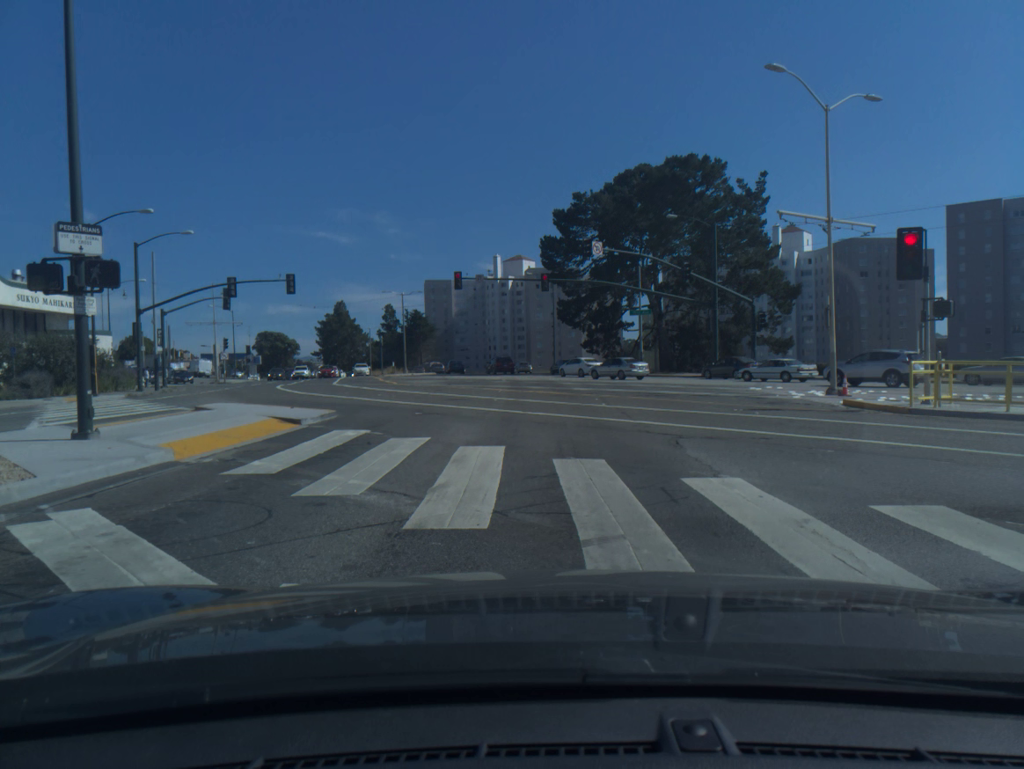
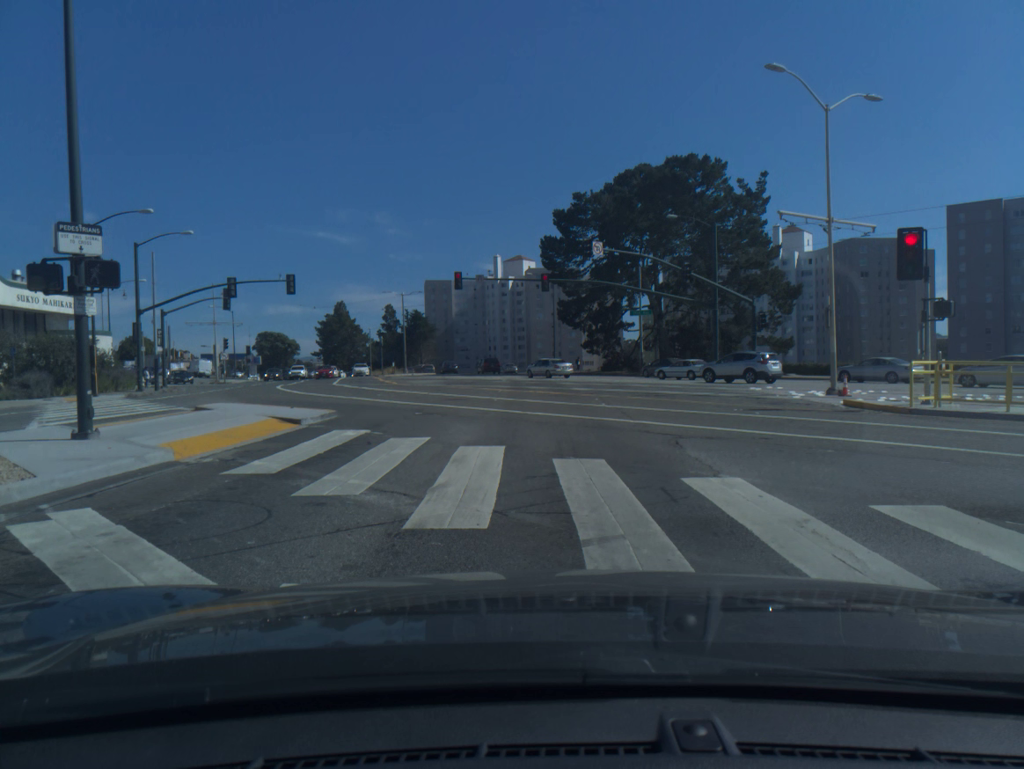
(0.0, 0.0) m; 0°
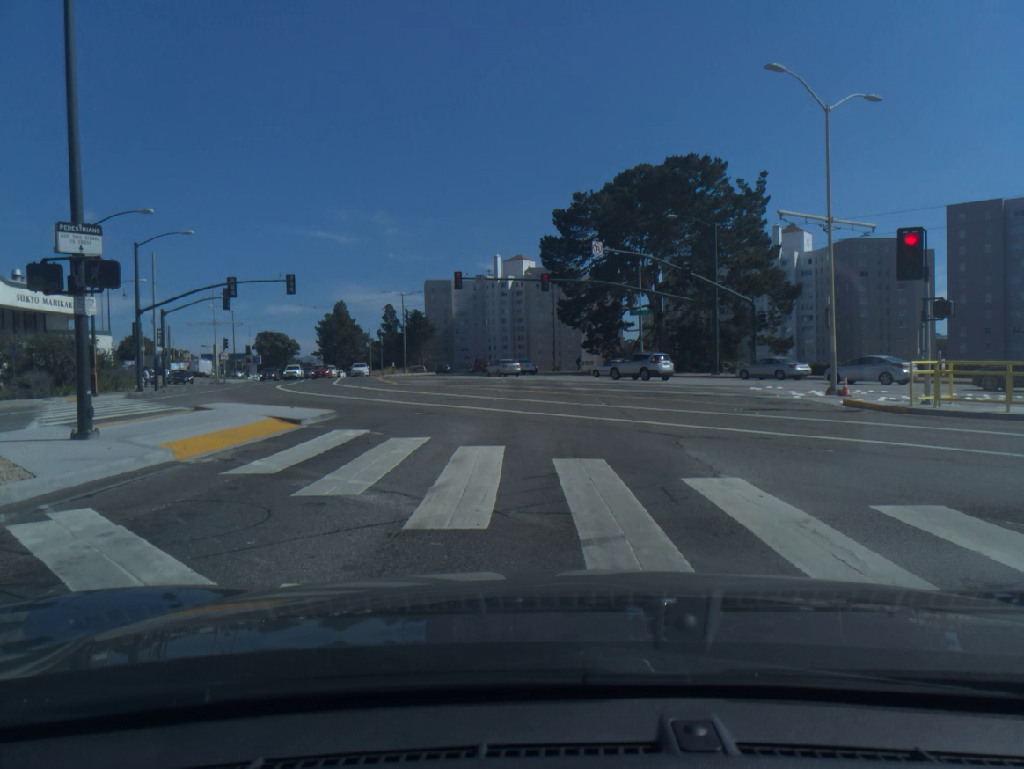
(0.0, 0.0) m; 0°
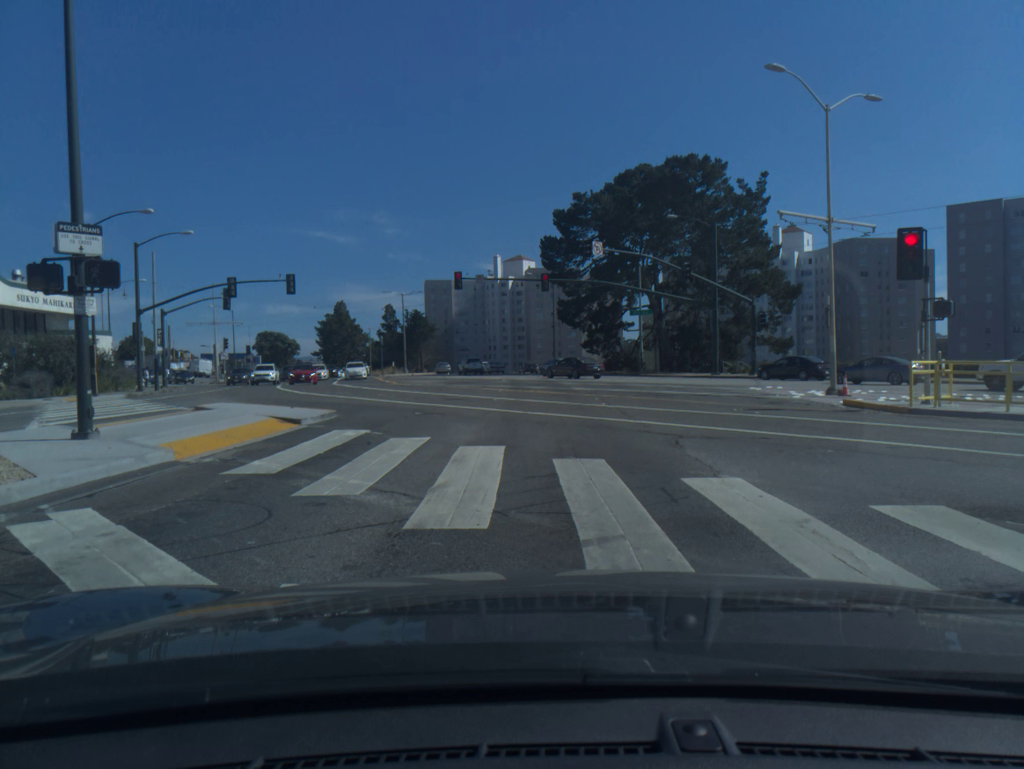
(0.0, 0.0) m; 0°
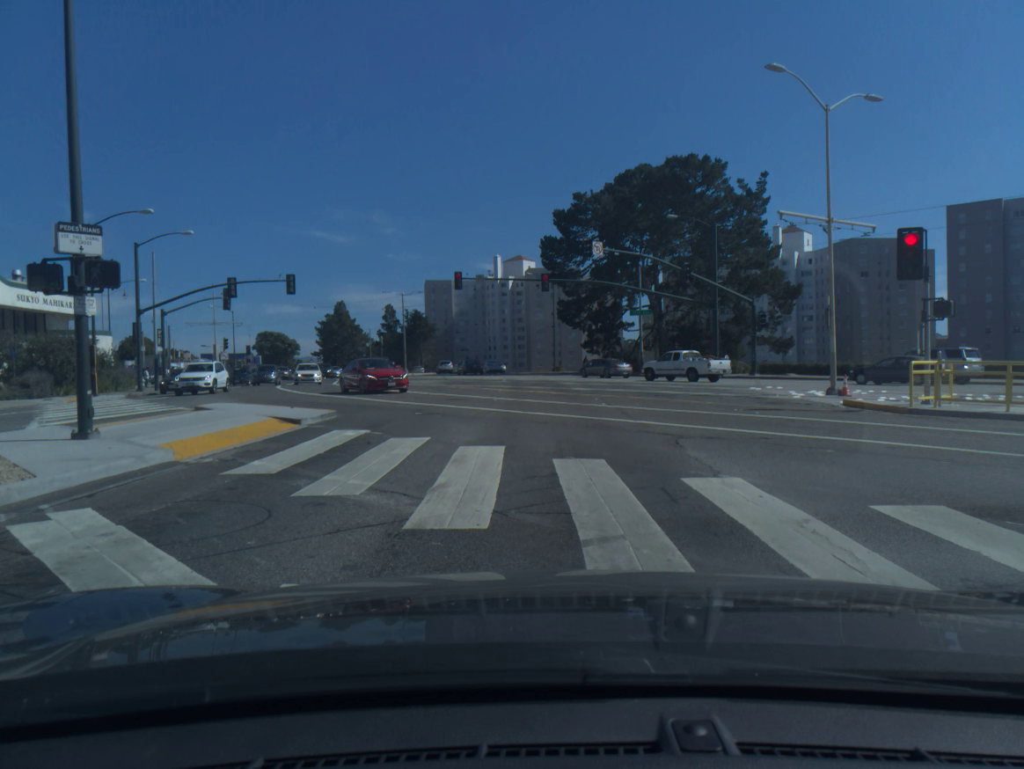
(0.0, 0.0) m; 0°
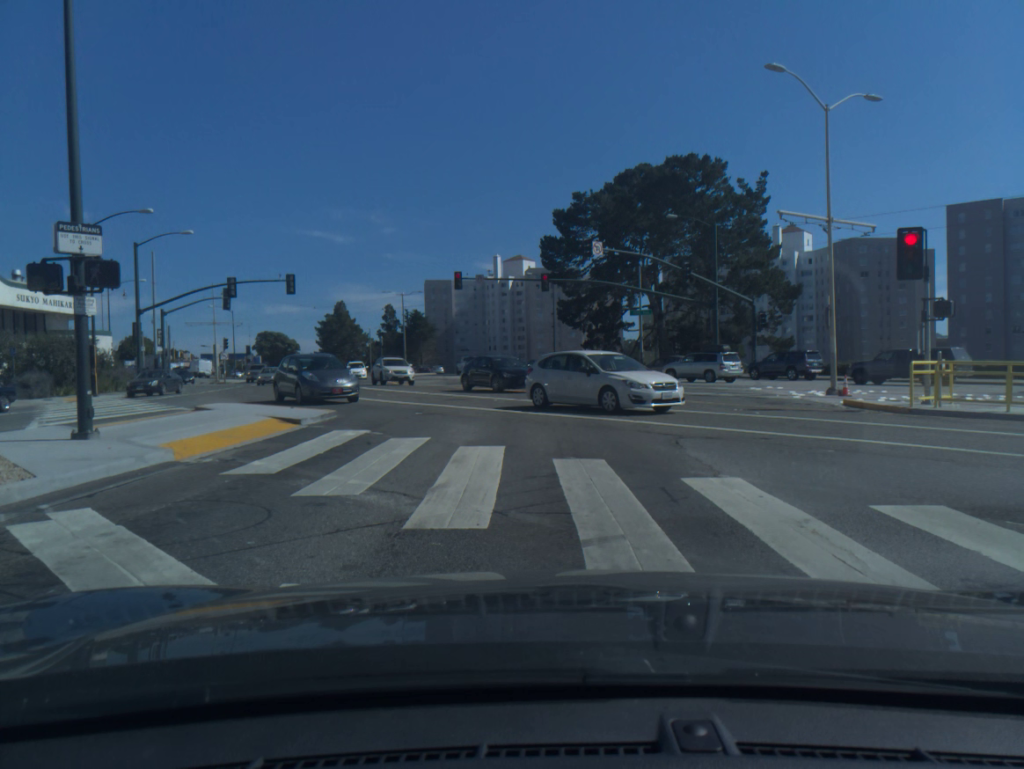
(0.0, 0.0) m; 0°
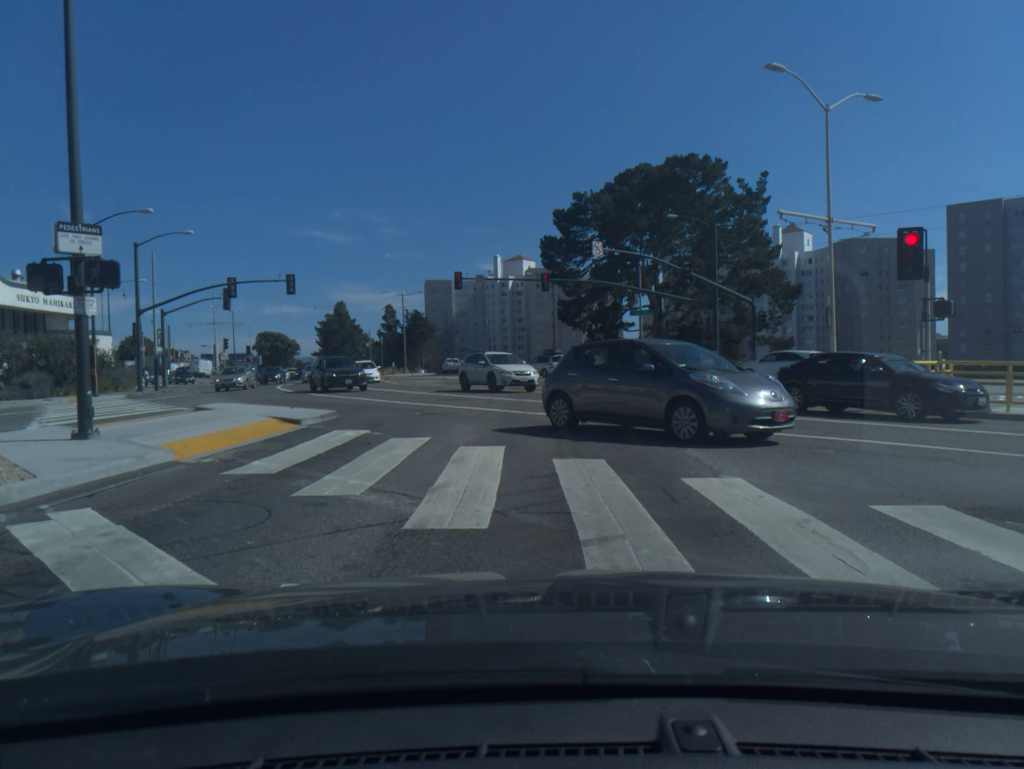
(0.0, 0.0) m; 0°
